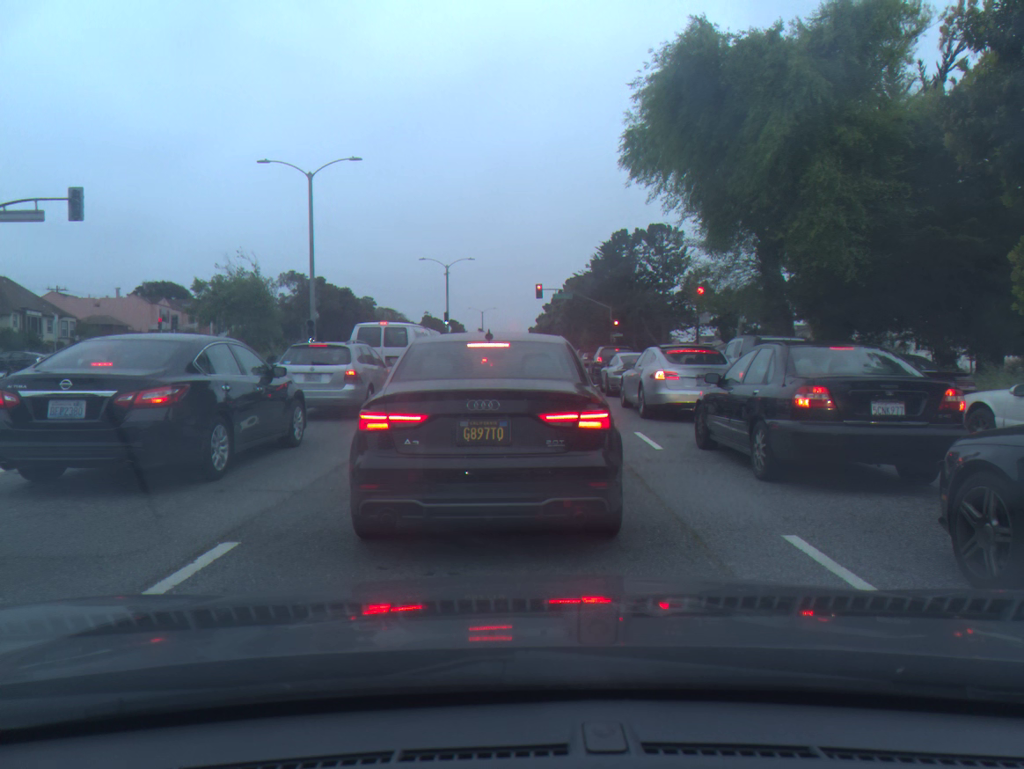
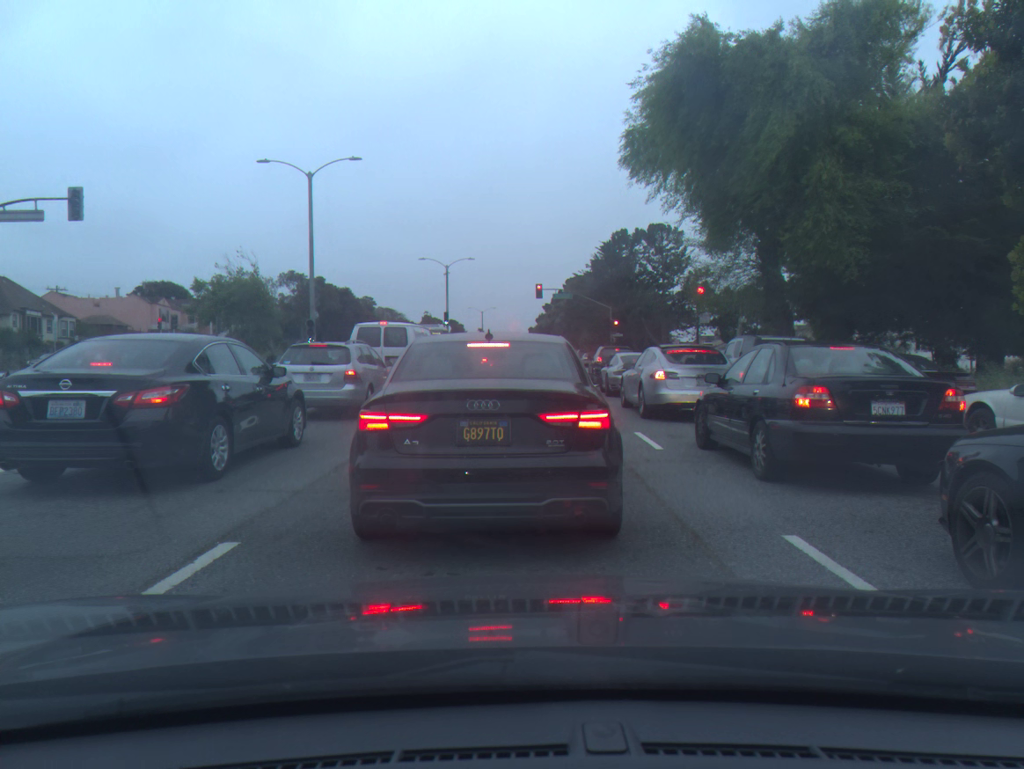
(0.0, 0.0) m; 0°
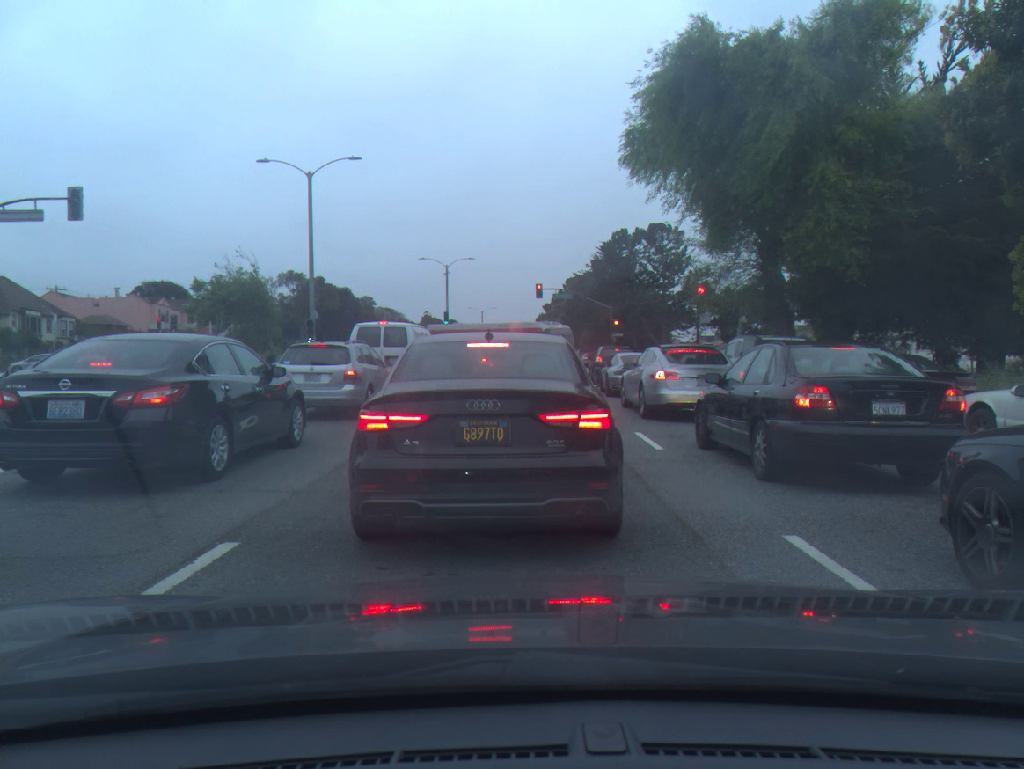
(0.0, 0.0) m; -1°
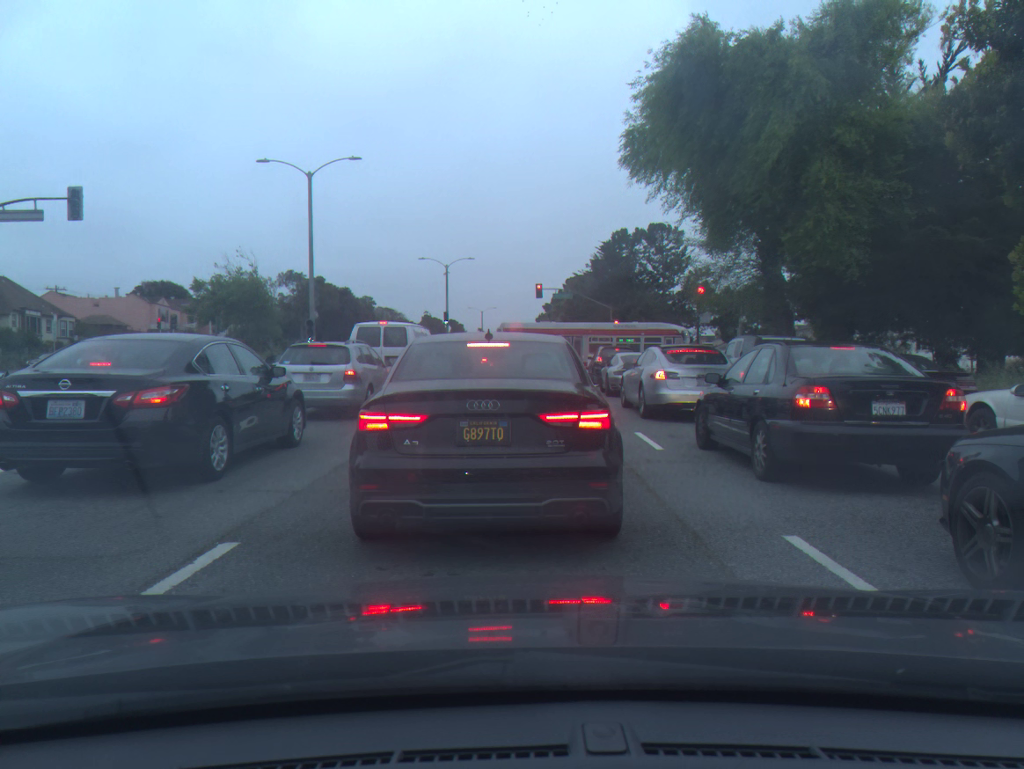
(0.0, 0.0) m; 0°
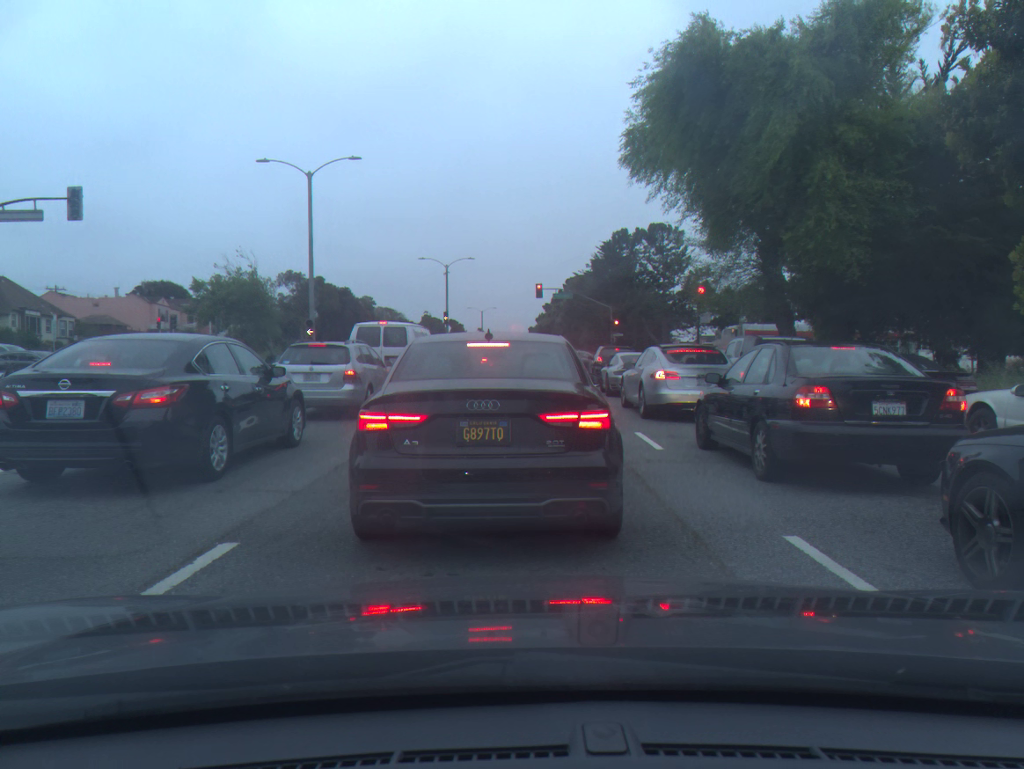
(0.0, 0.0) m; 0°
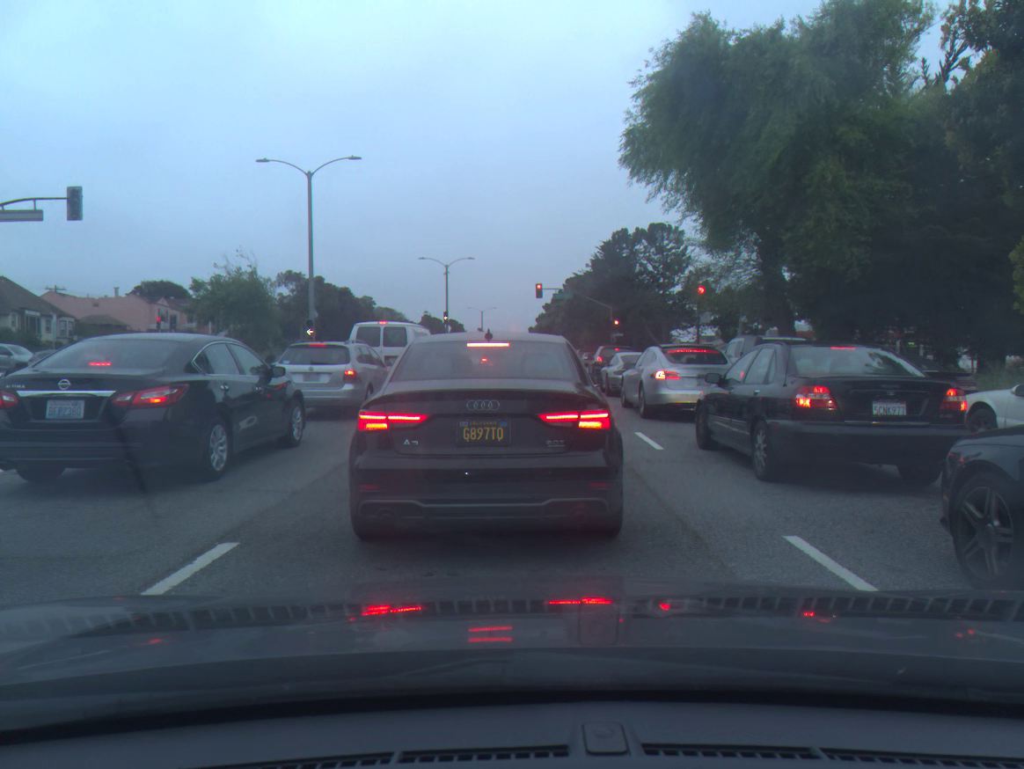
(0.0, 0.0) m; 0°
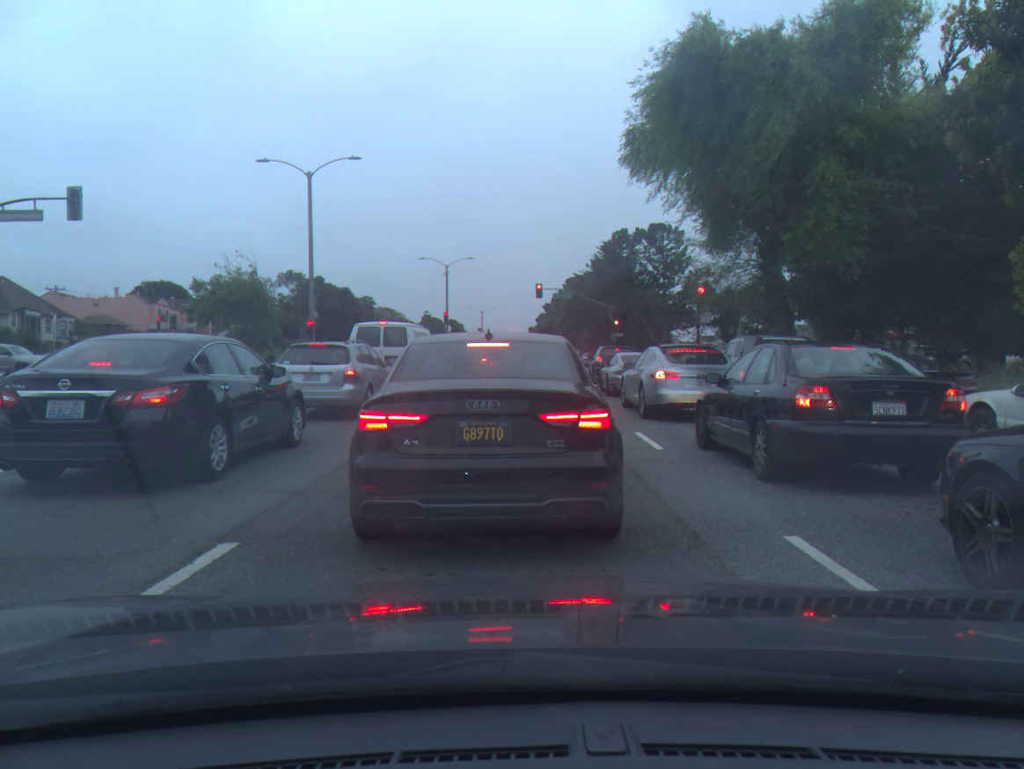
(0.0, 0.0) m; 0°
